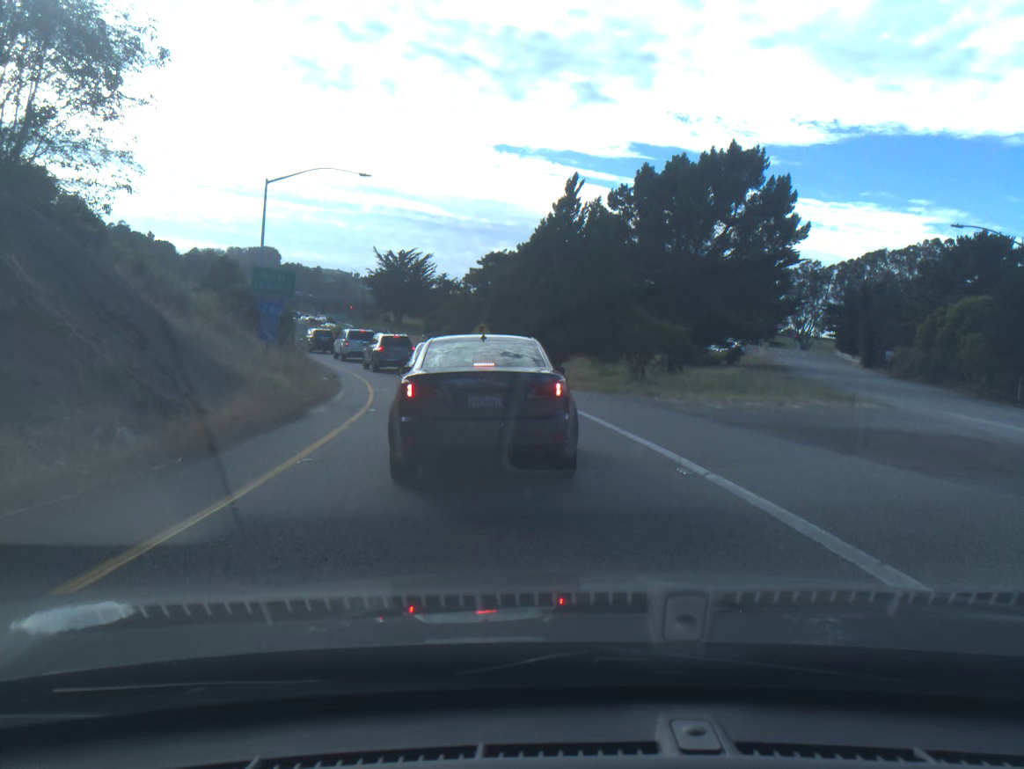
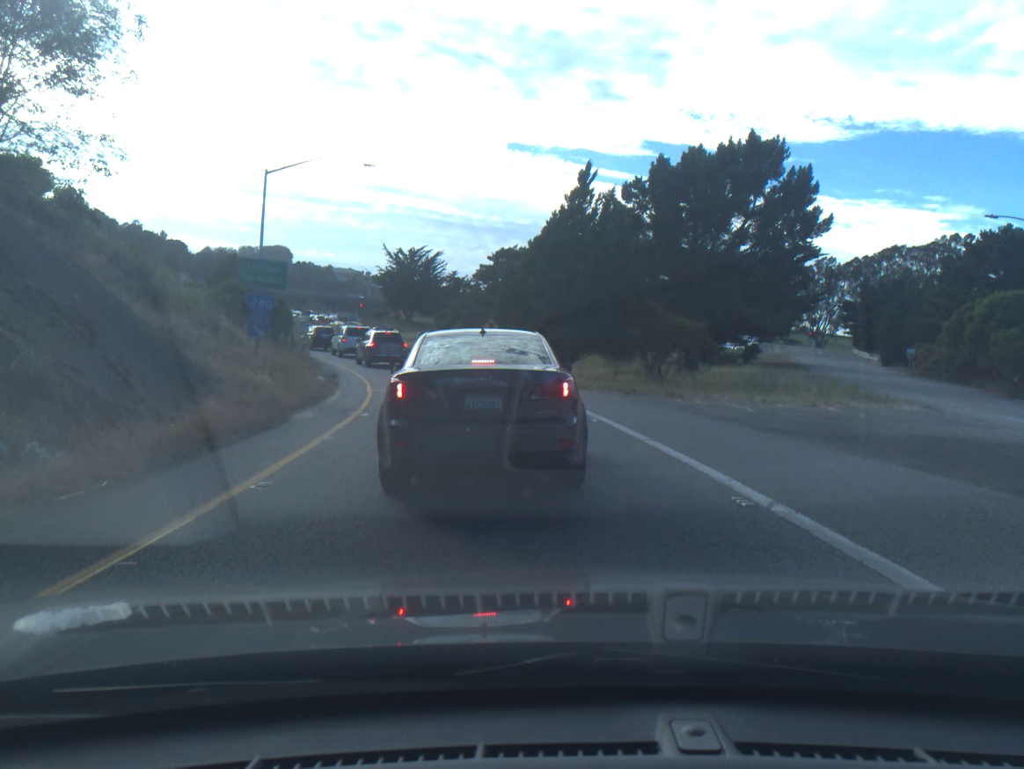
(-0.2, +1.8) m; -1°
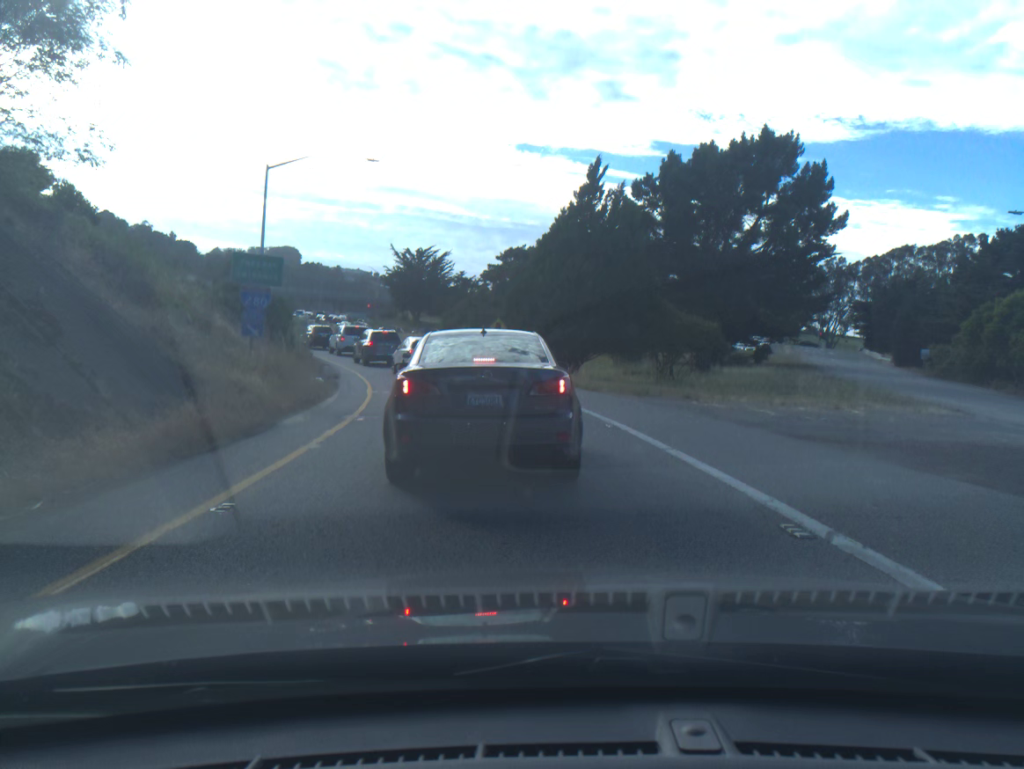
(-0.2, +1.0) m; -1°
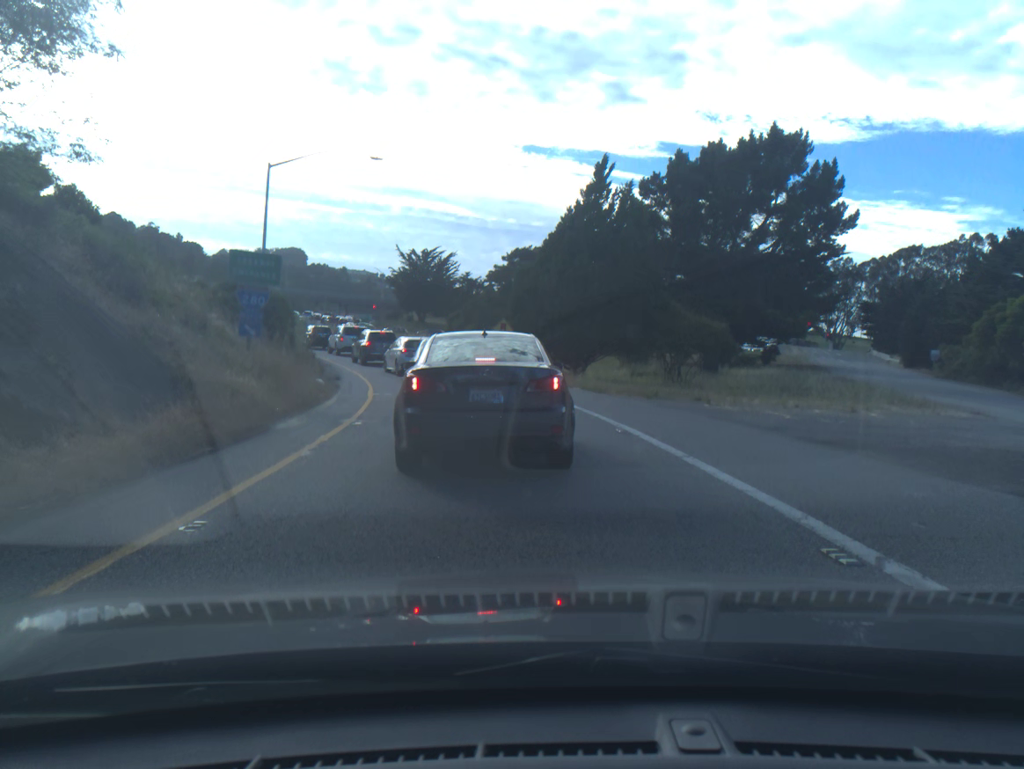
(-0.1, +0.6) m; 0°
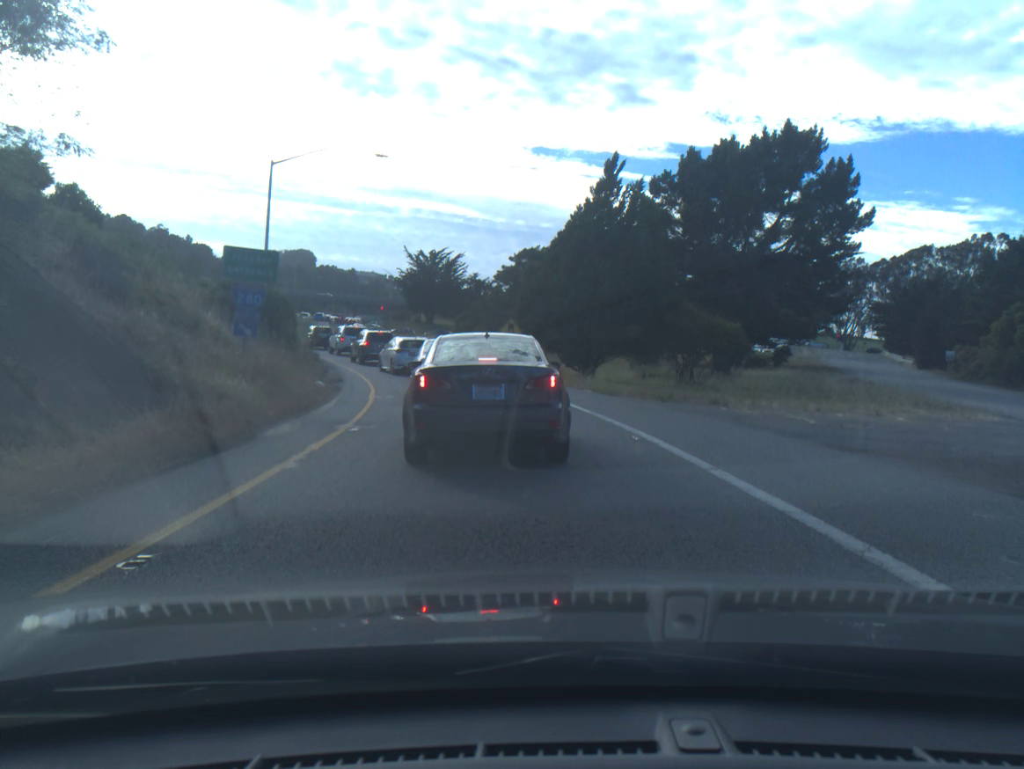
(0.0, +0.9) m; -1°
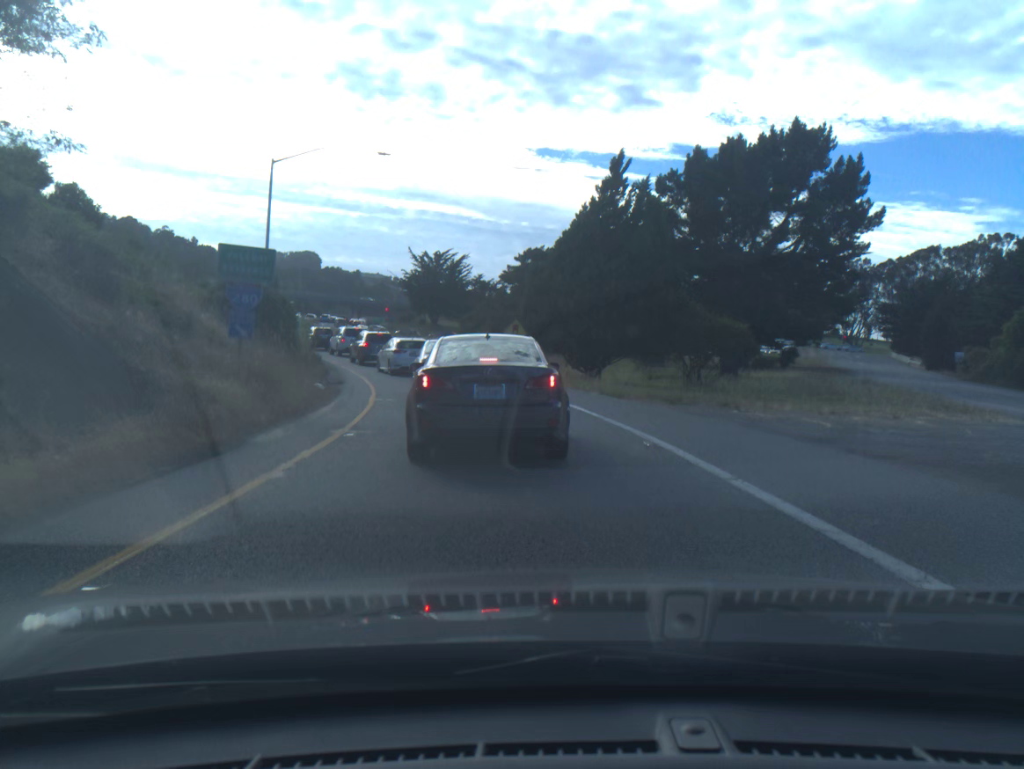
(0.0, +0.6) m; 0°
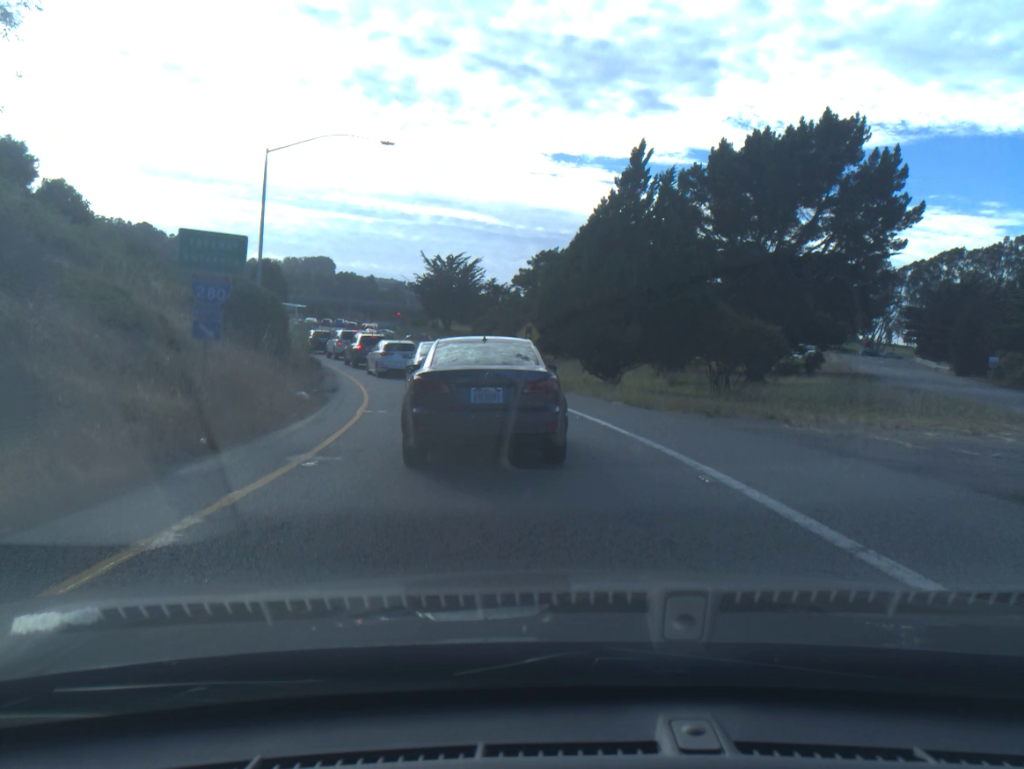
(-0.1, +2.6) m; -1°
